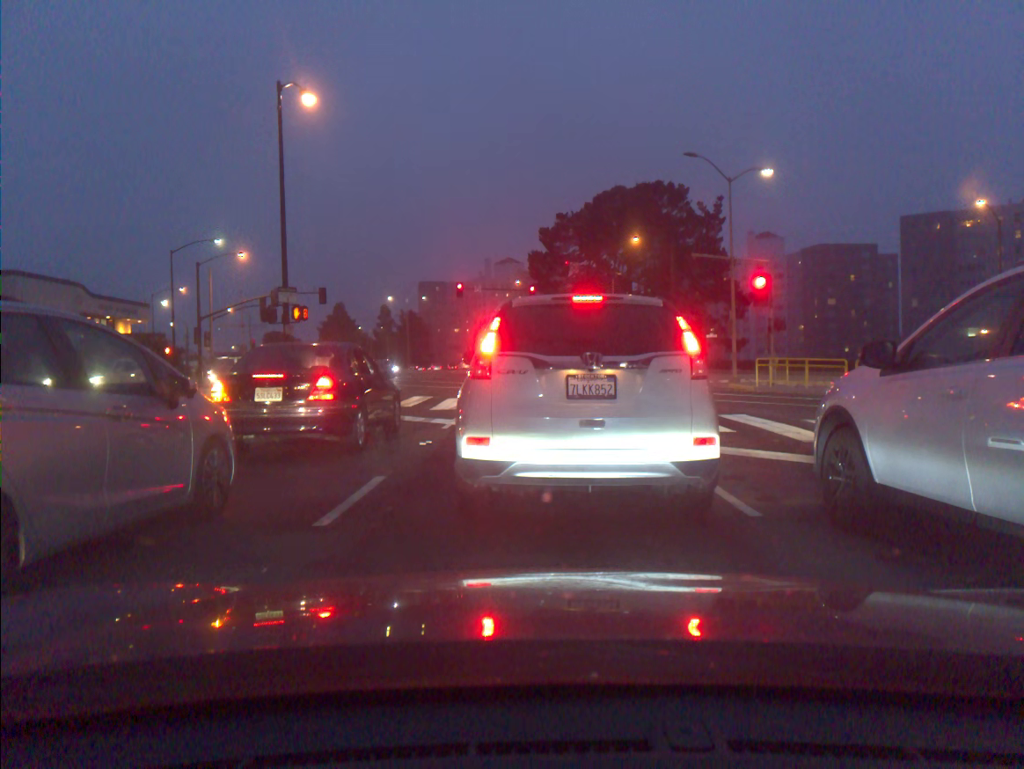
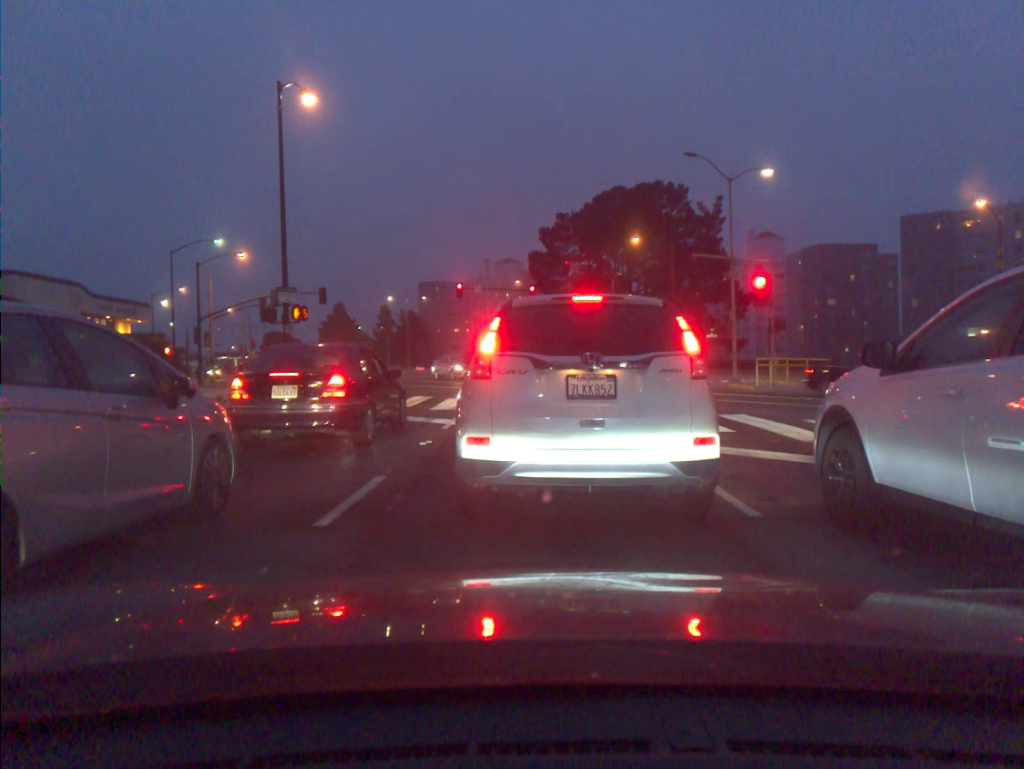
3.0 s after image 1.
(0.0, 0.0) m; 0°
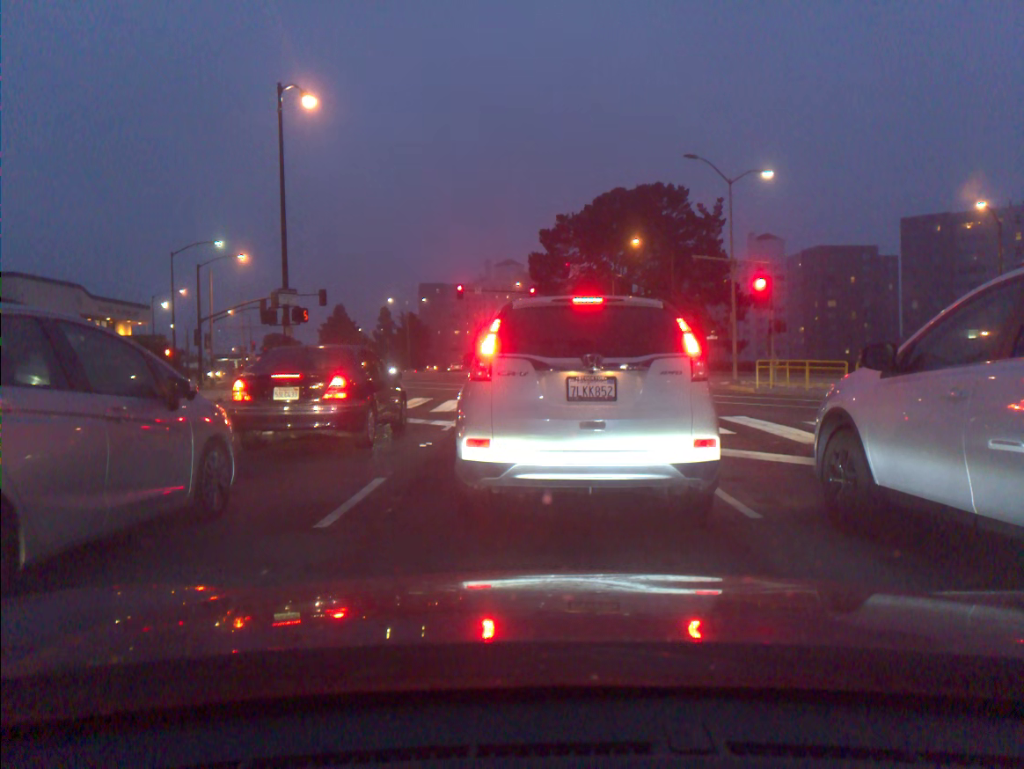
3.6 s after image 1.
(0.0, 0.0) m; 0°
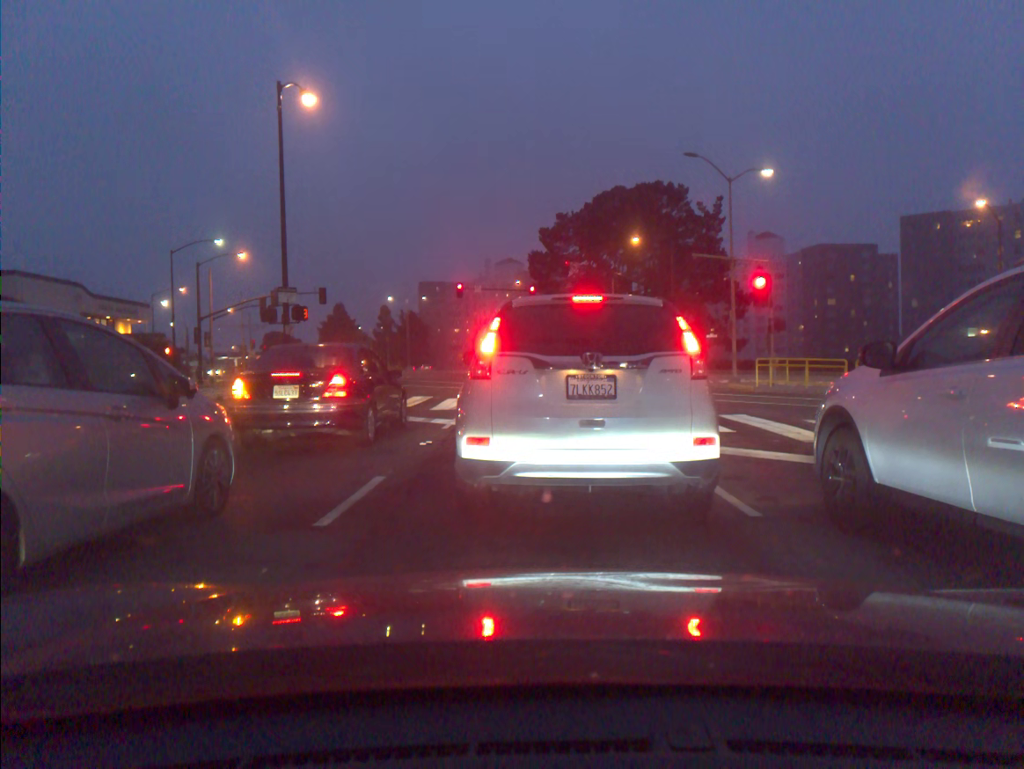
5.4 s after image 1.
(0.0, 0.0) m; 0°
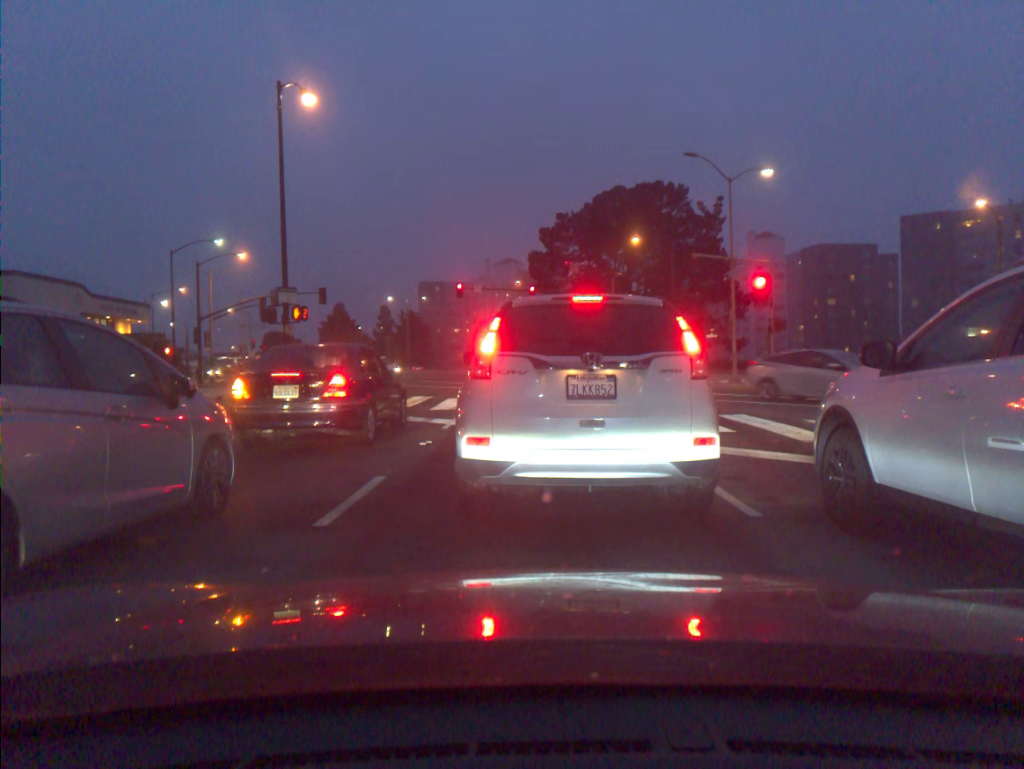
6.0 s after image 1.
(0.0, 0.0) m; 0°
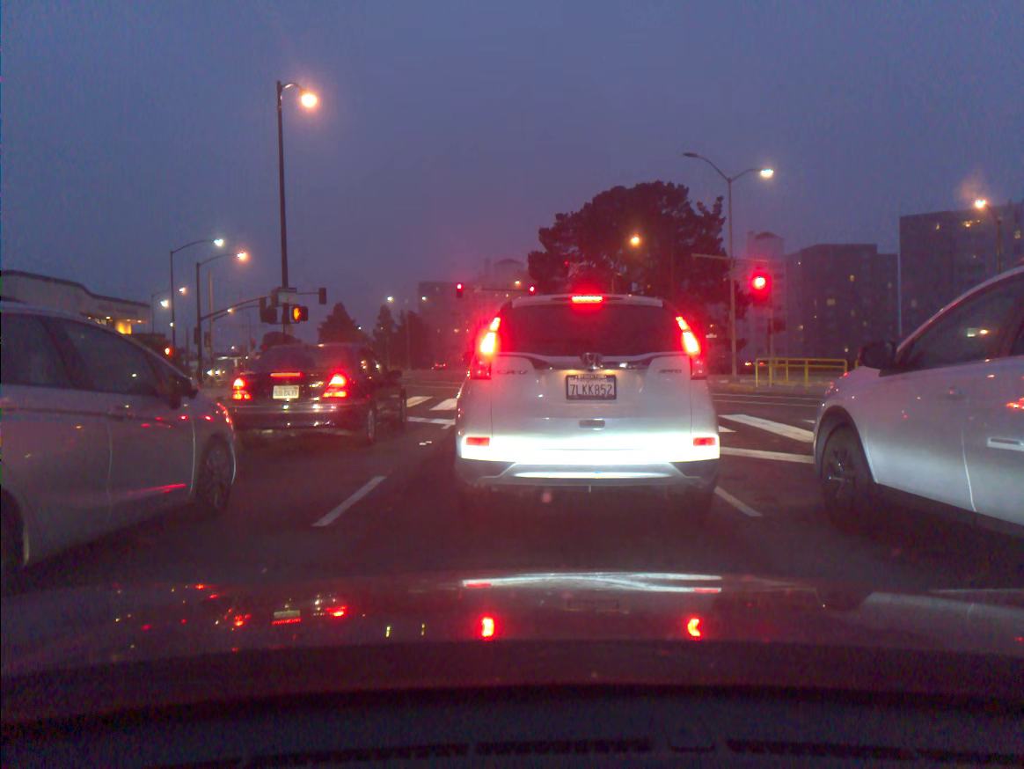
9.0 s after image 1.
(0.0, 0.0) m; 0°
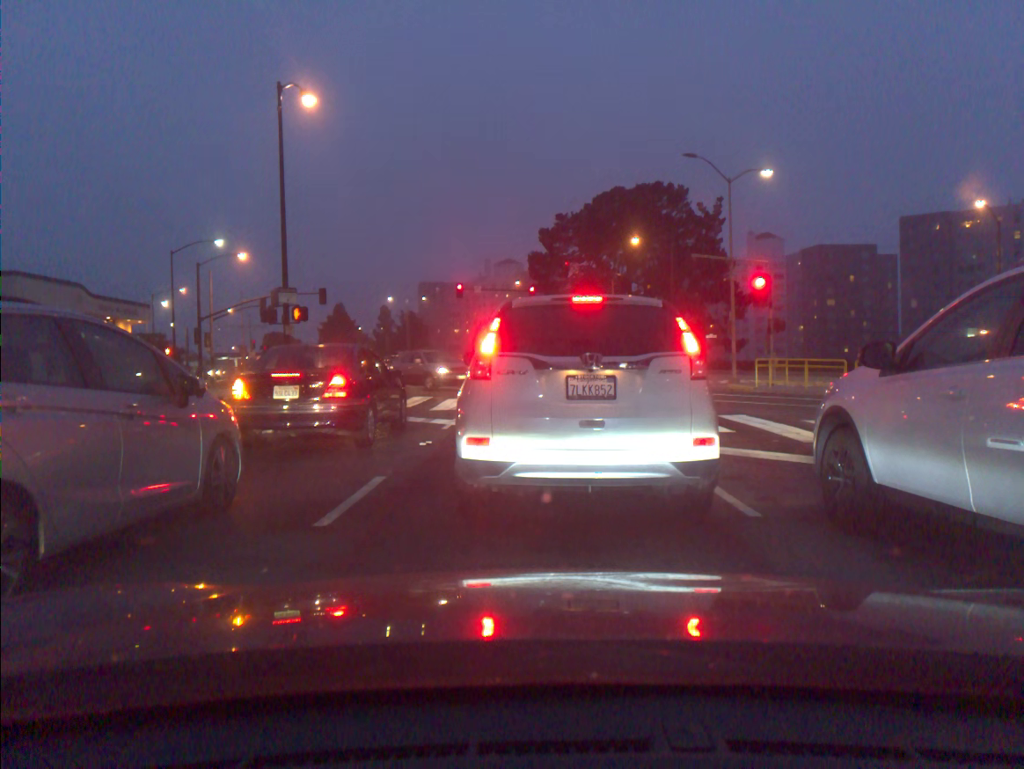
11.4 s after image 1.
(0.0, 0.0) m; 0°
